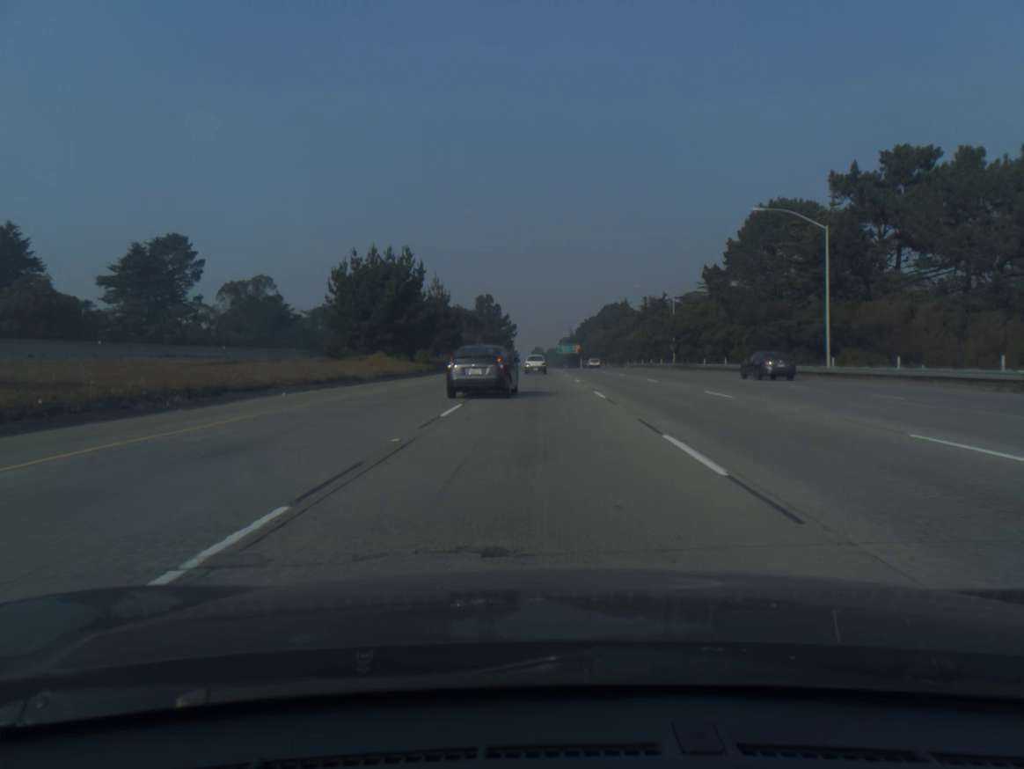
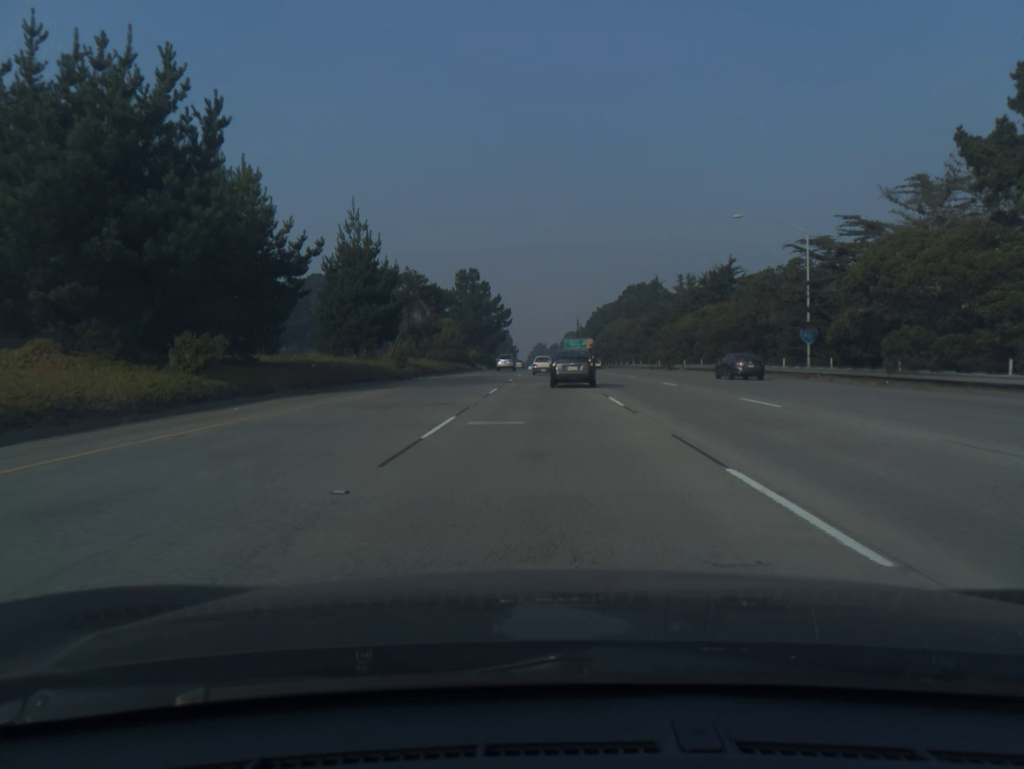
(-0.3, +47.1) m; 0°
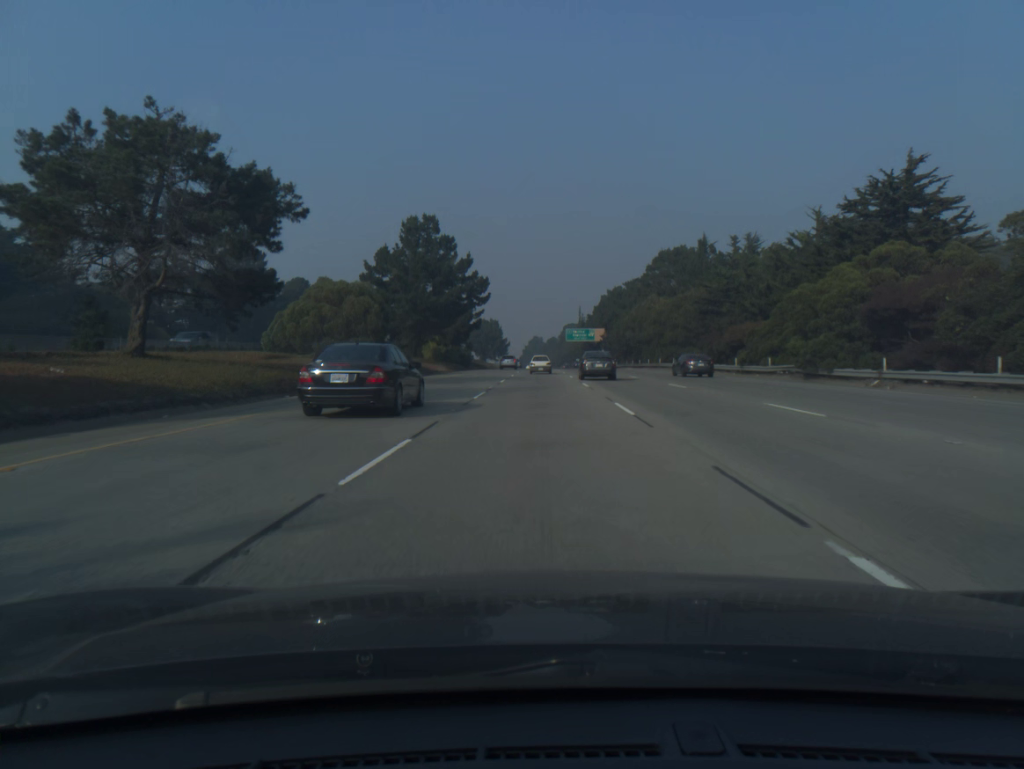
(+0.2, +47.2) m; 0°
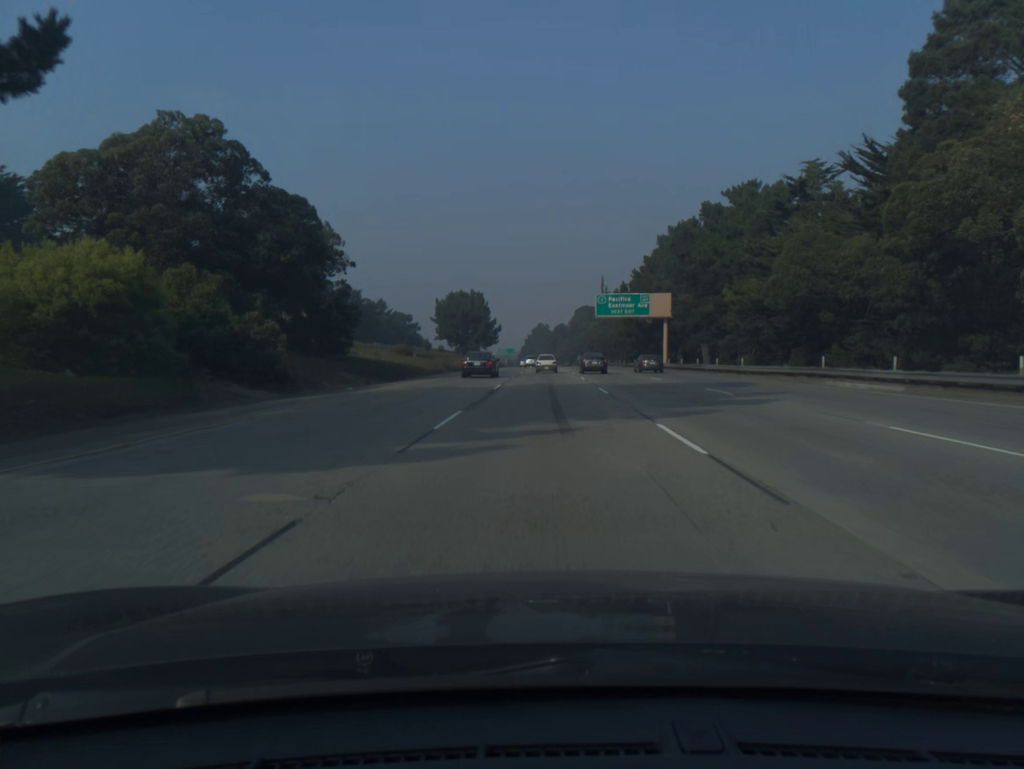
(-0.4, +79.3) m; 0°
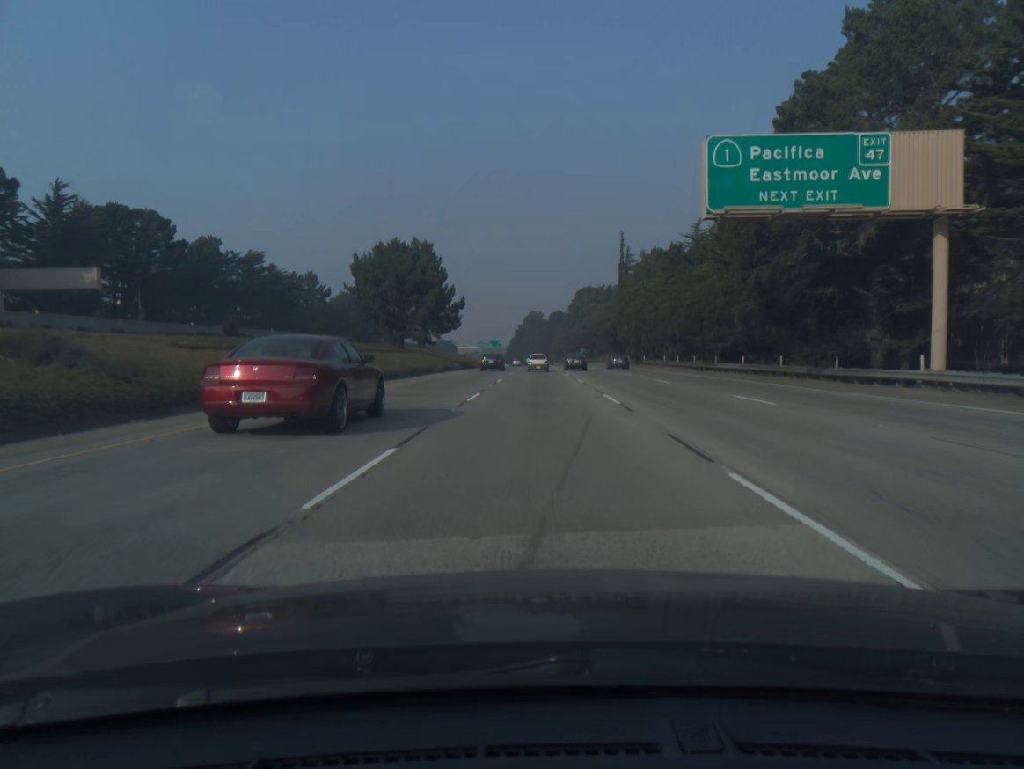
(+0.3, +63.9) m; 0°
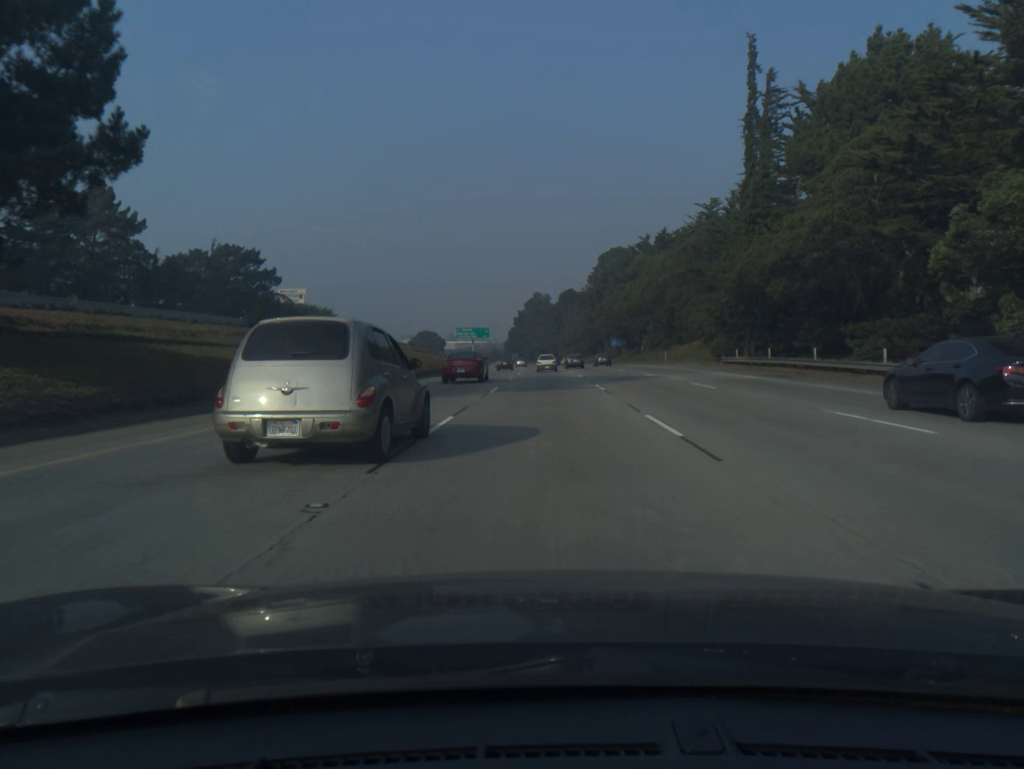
(-0.5, +80.4) m; 0°
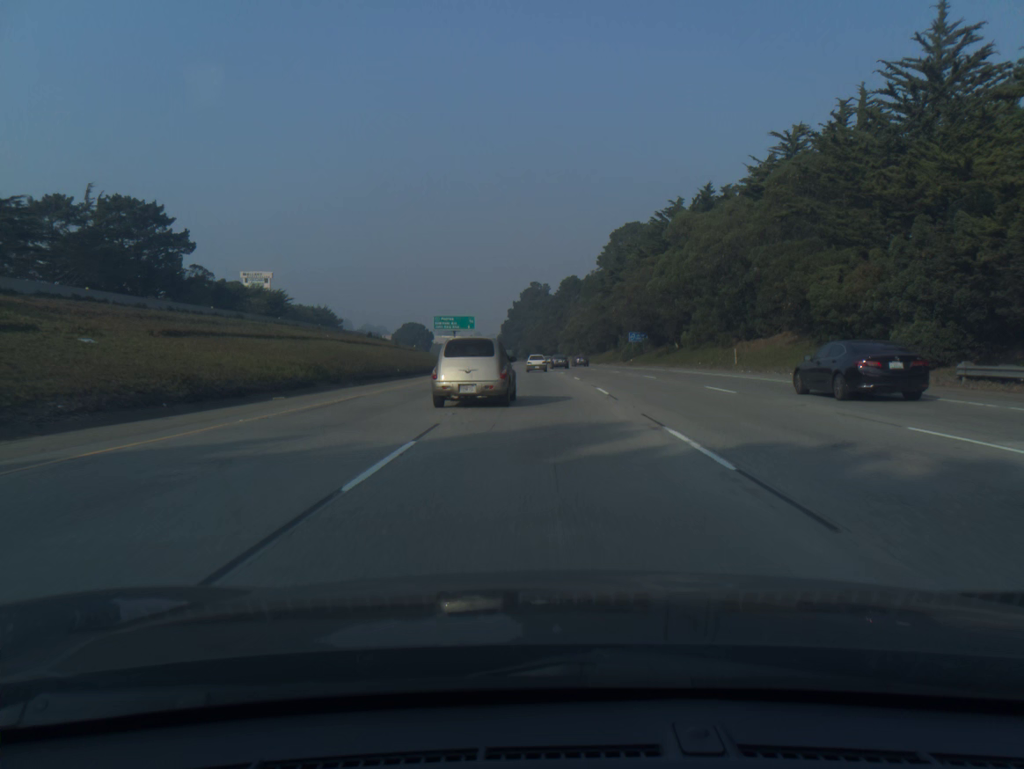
(0.0, +32.4) m; 0°
